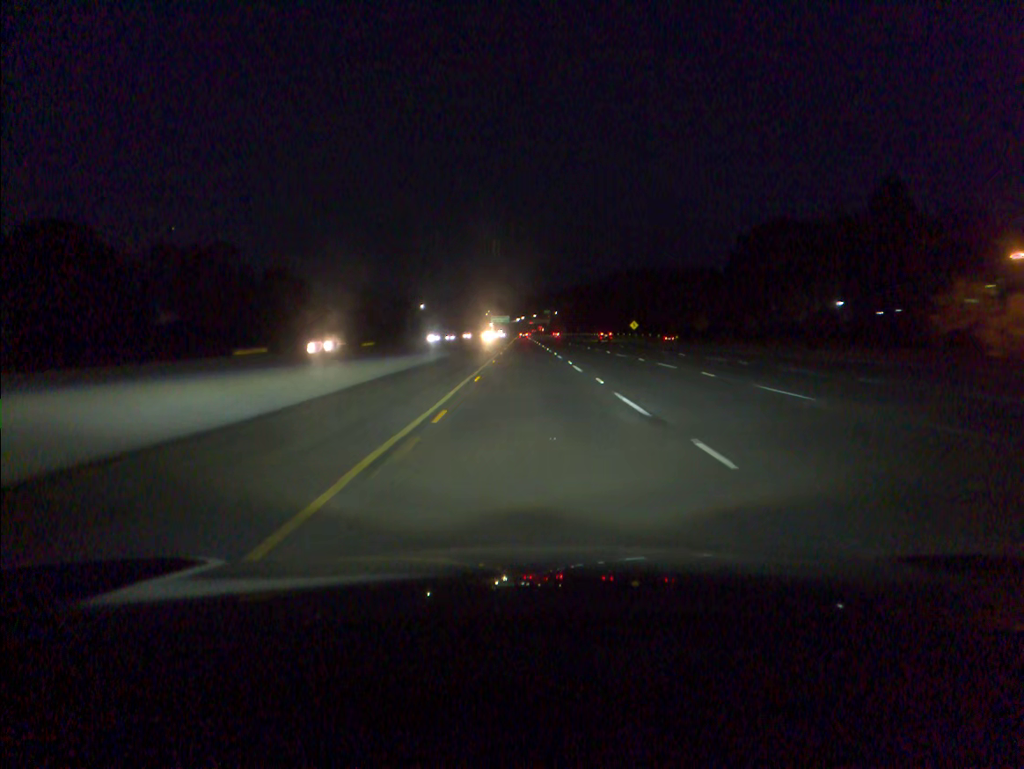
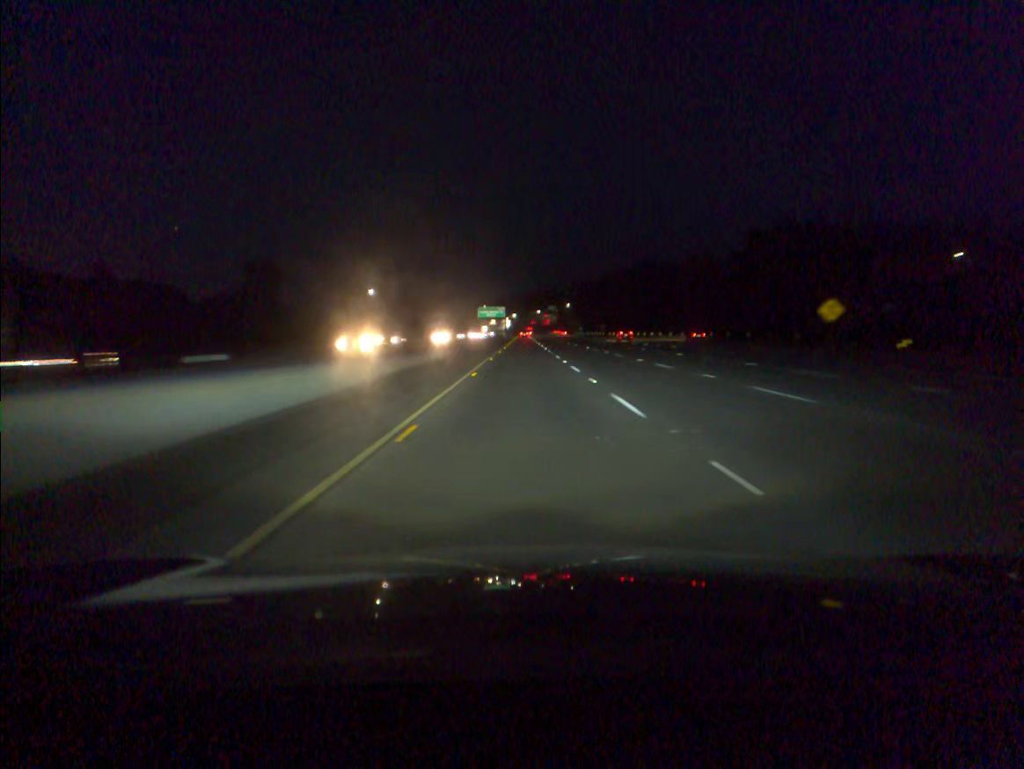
(+0.1, +100.1) m; 0°
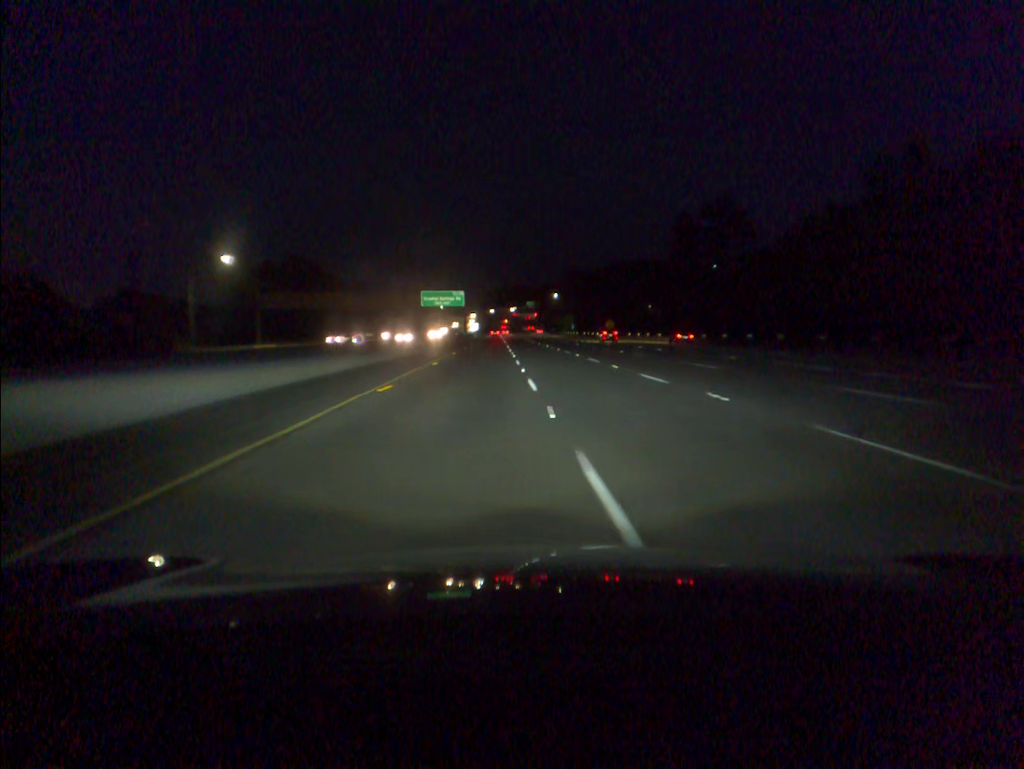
(+1.0, +79.8) m; +2°
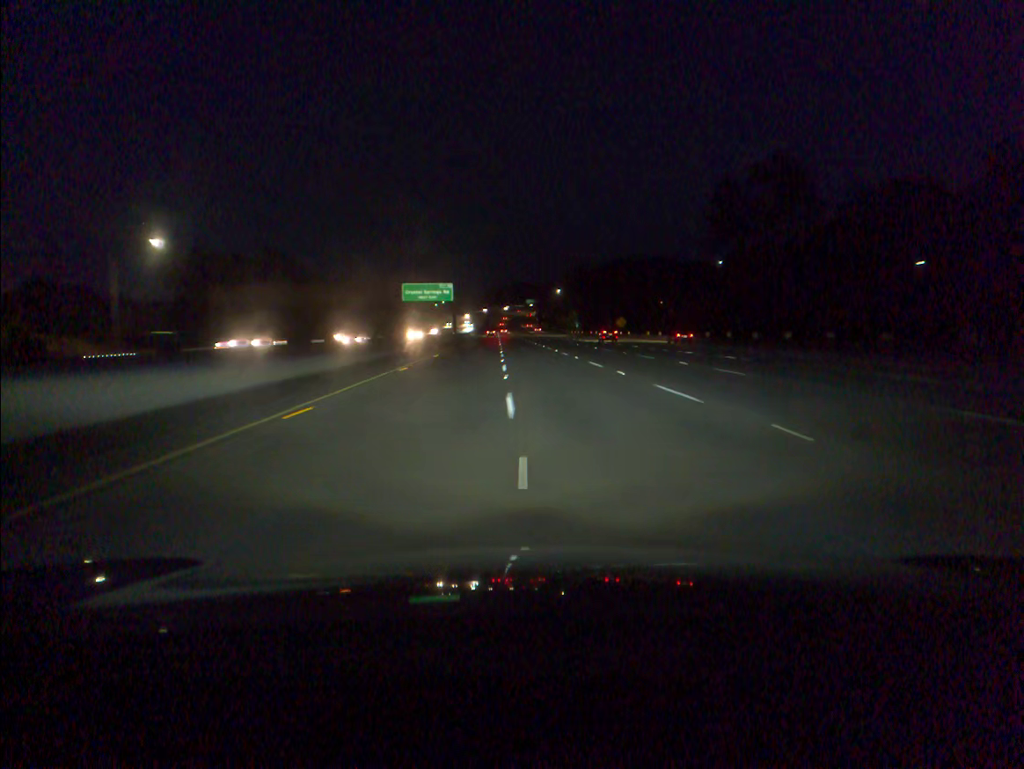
(0.0, +20.0) m; 0°
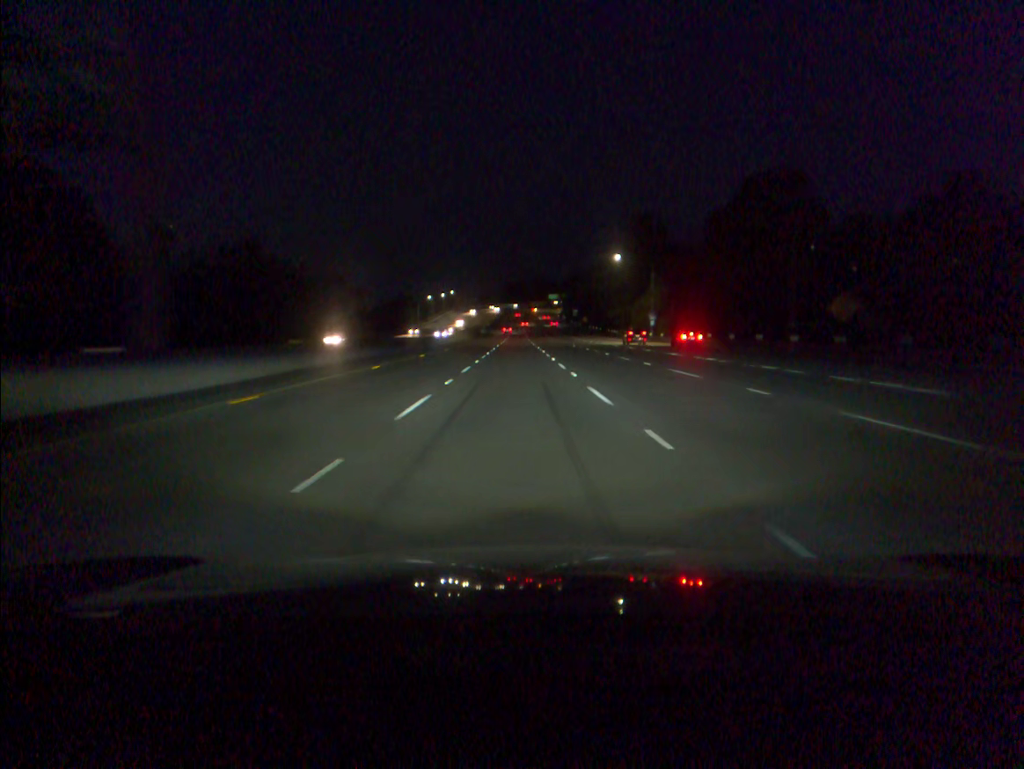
(-1.0, +100.0) m; -1°
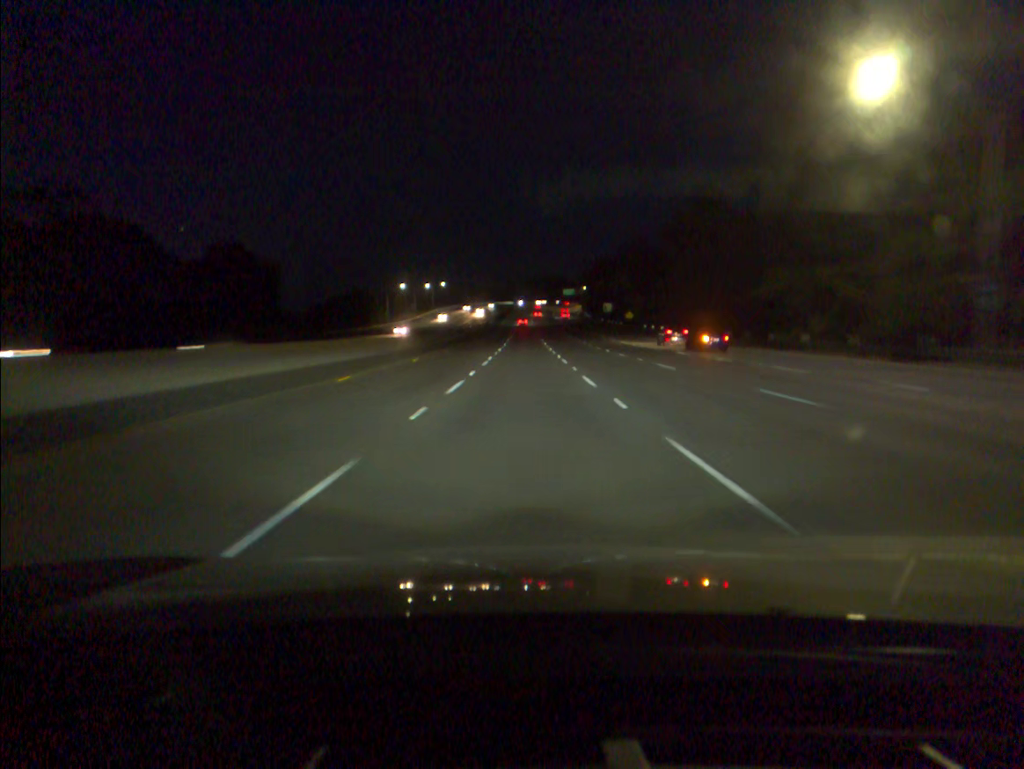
(-0.7, +80.2) m; -1°
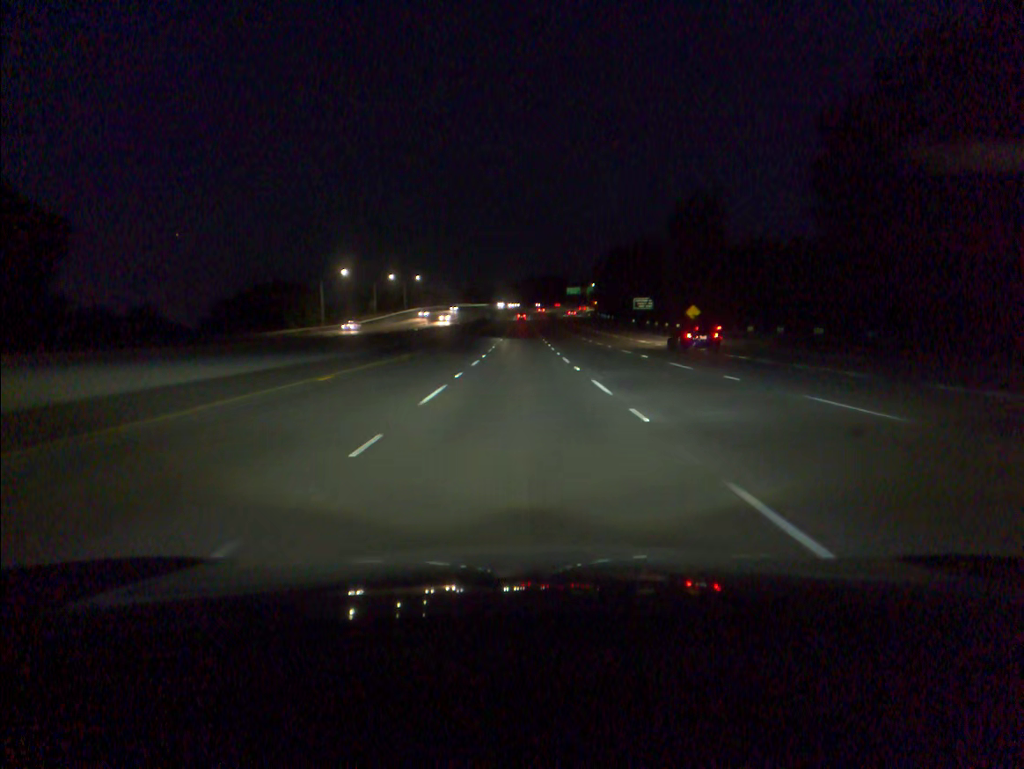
(+0.2, +60.2) m; 0°
